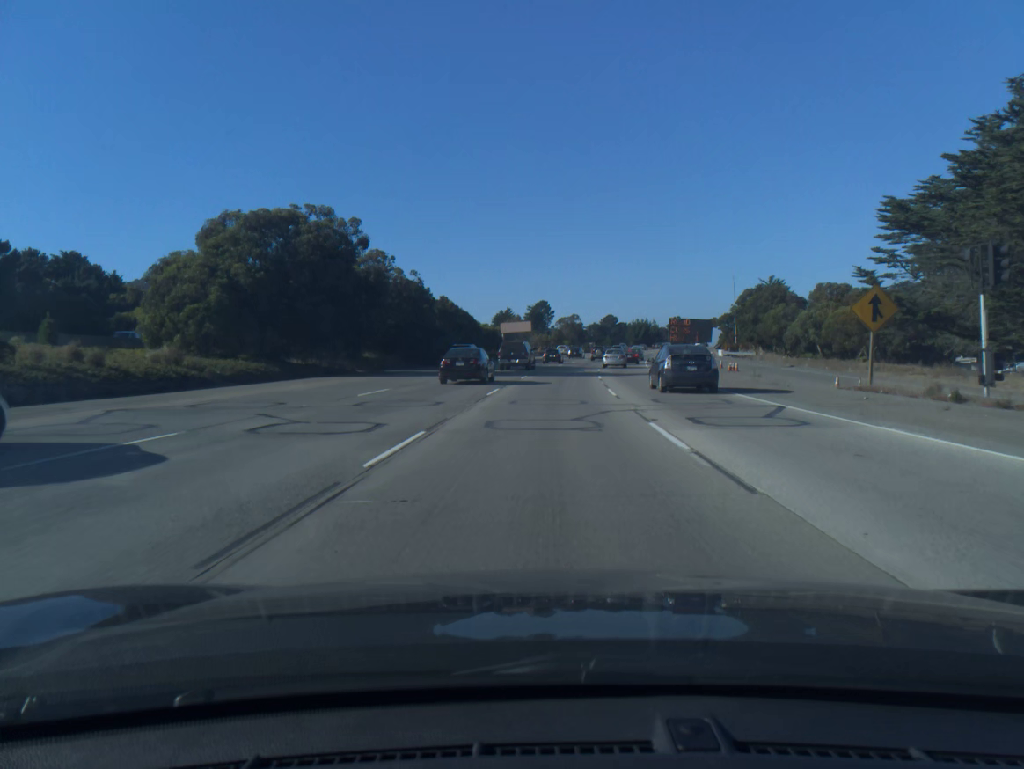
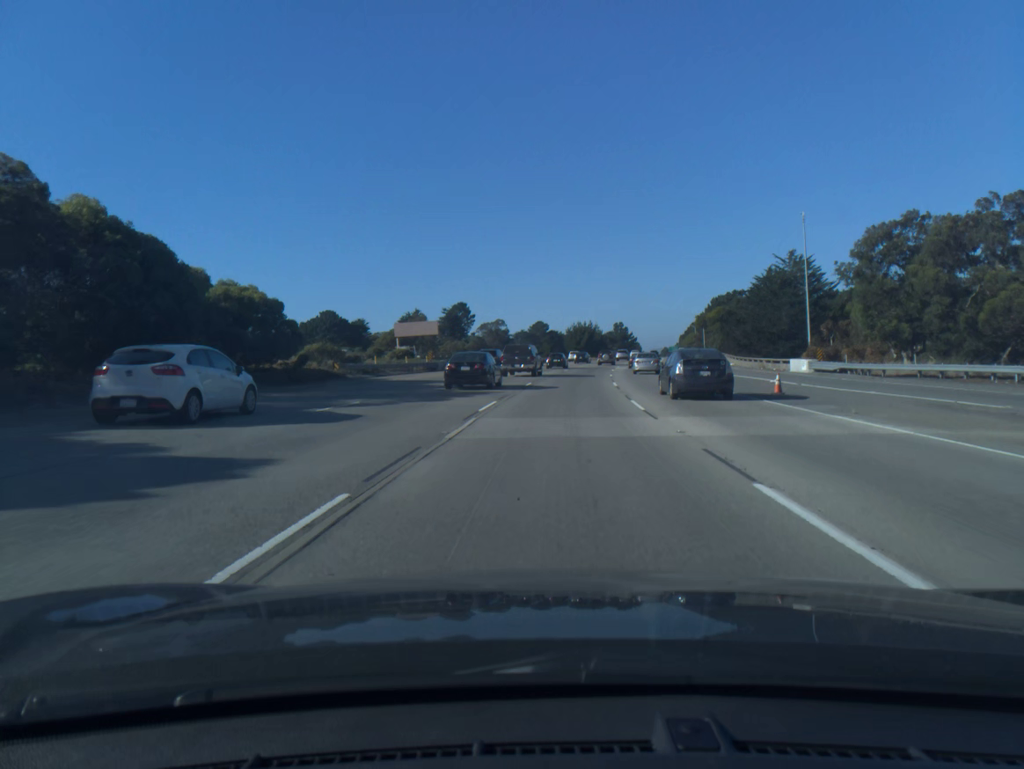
(+2.9, +63.1) m; +5°
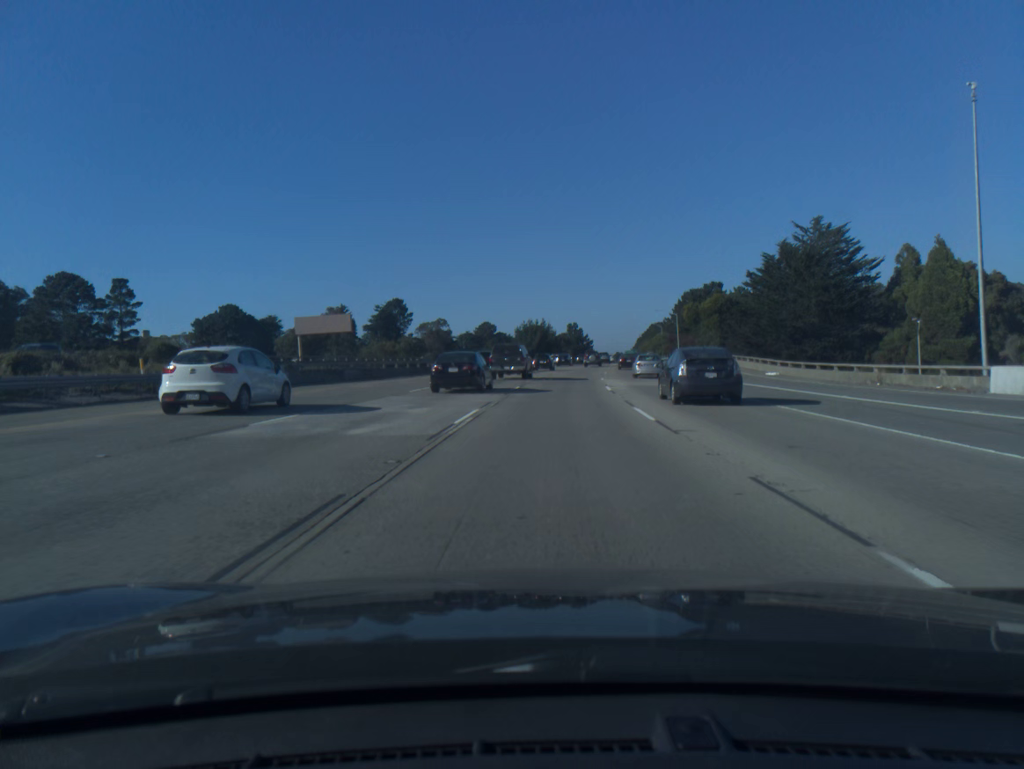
(+1.0, +32.1) m; +4°
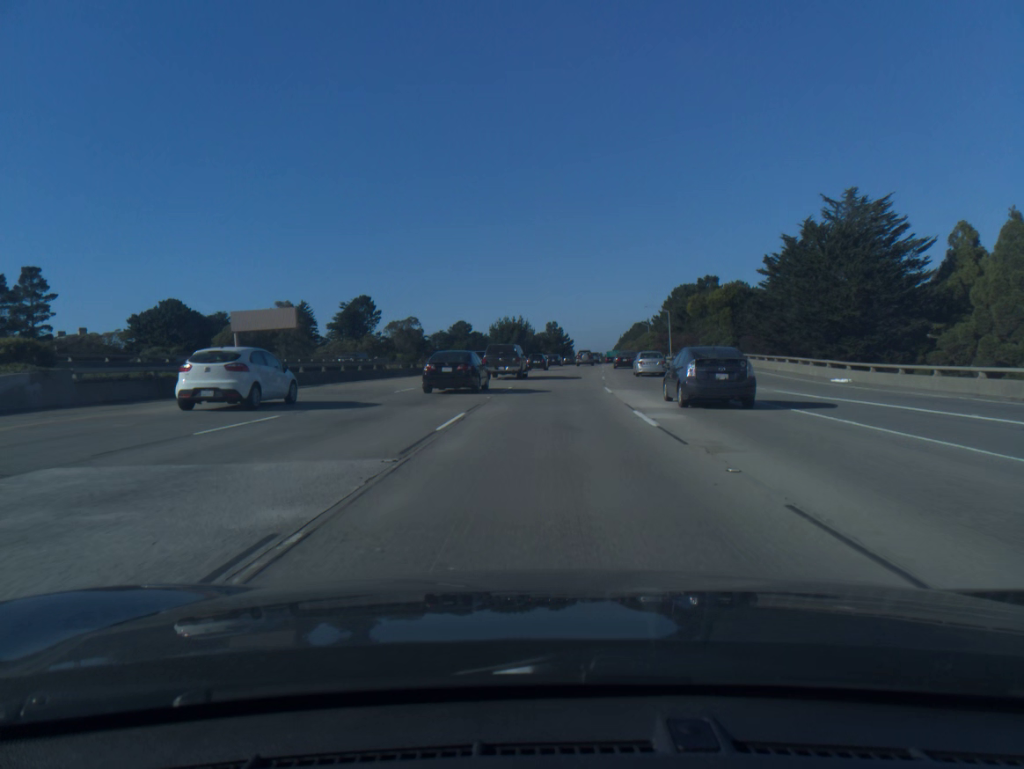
(+0.2, +16.2) m; +2°
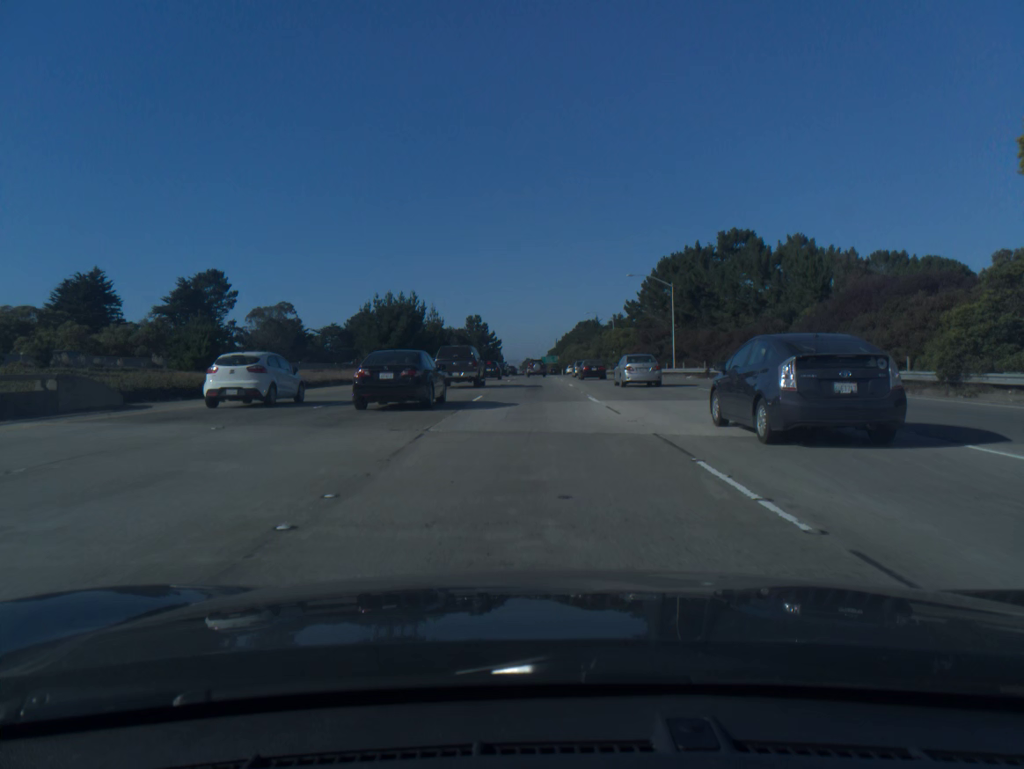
(+3.2, +65.5) m; +5°
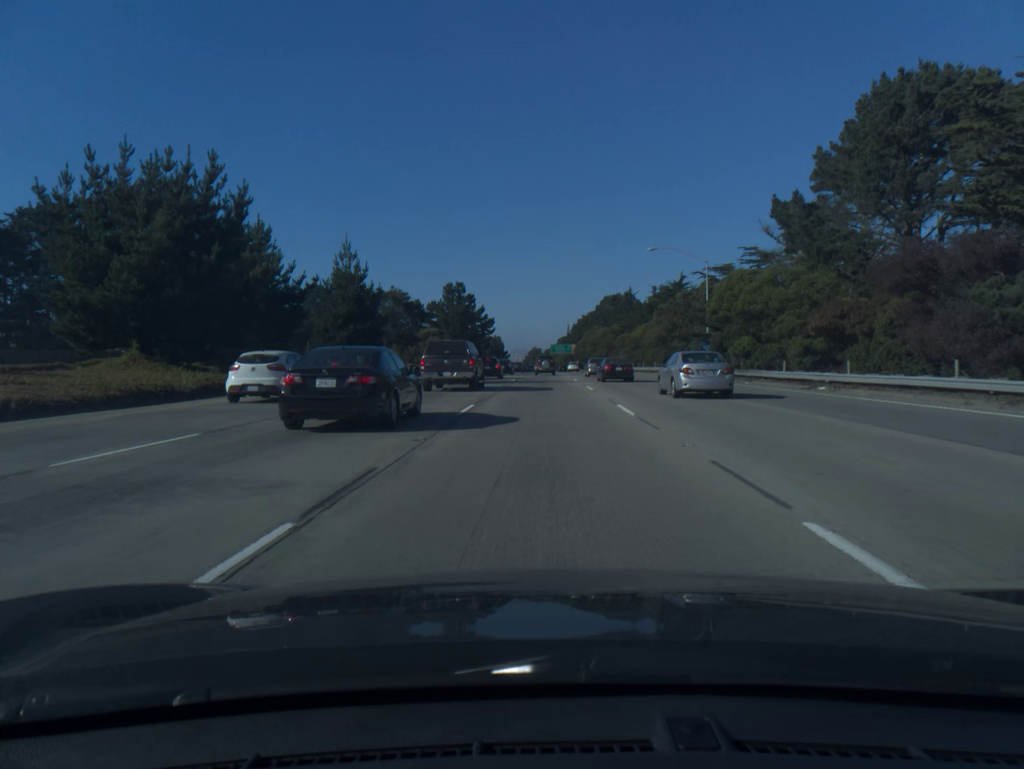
(-0.3, +65.4) m; 0°
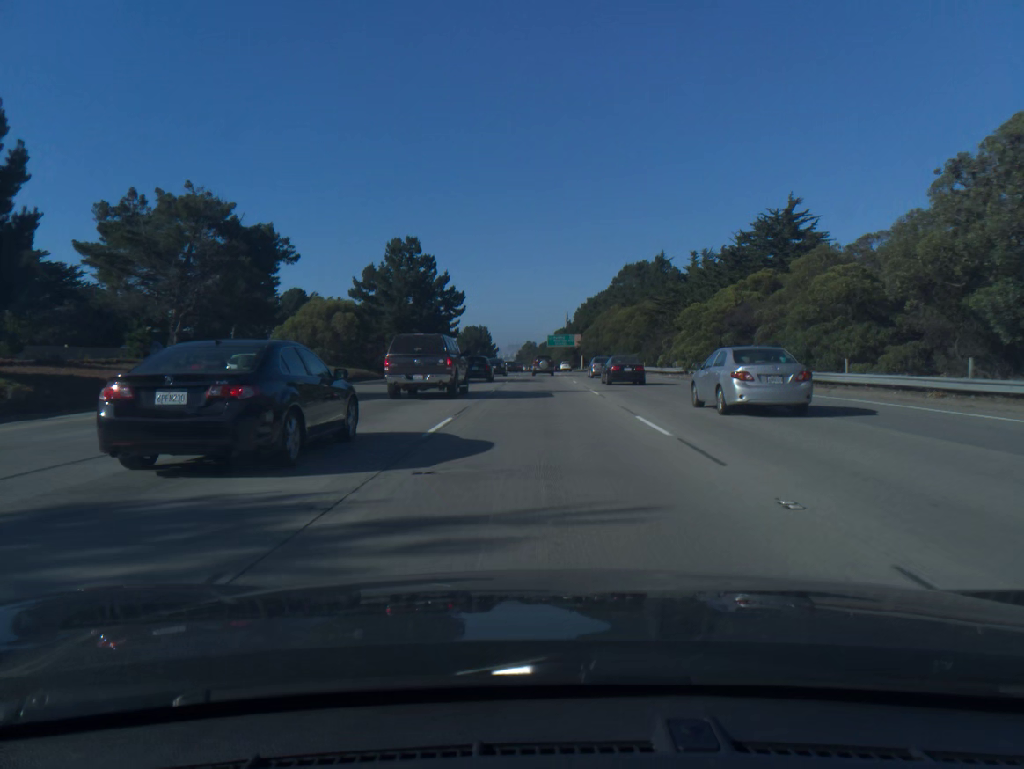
(+0.2, +48.5) m; 0°
